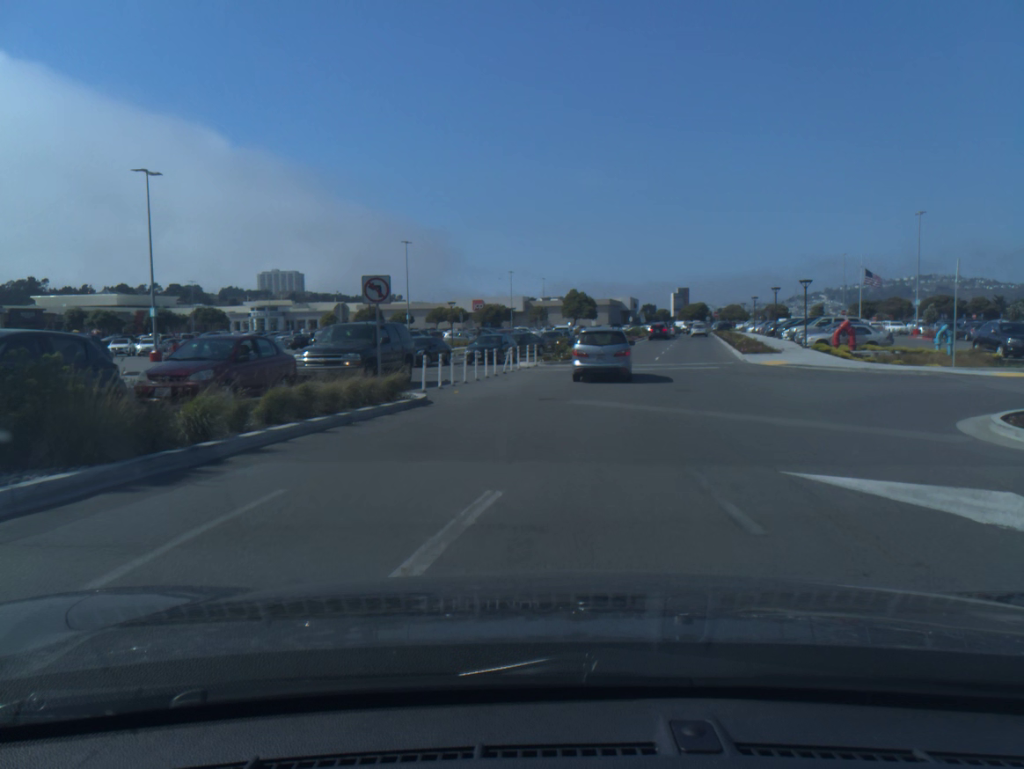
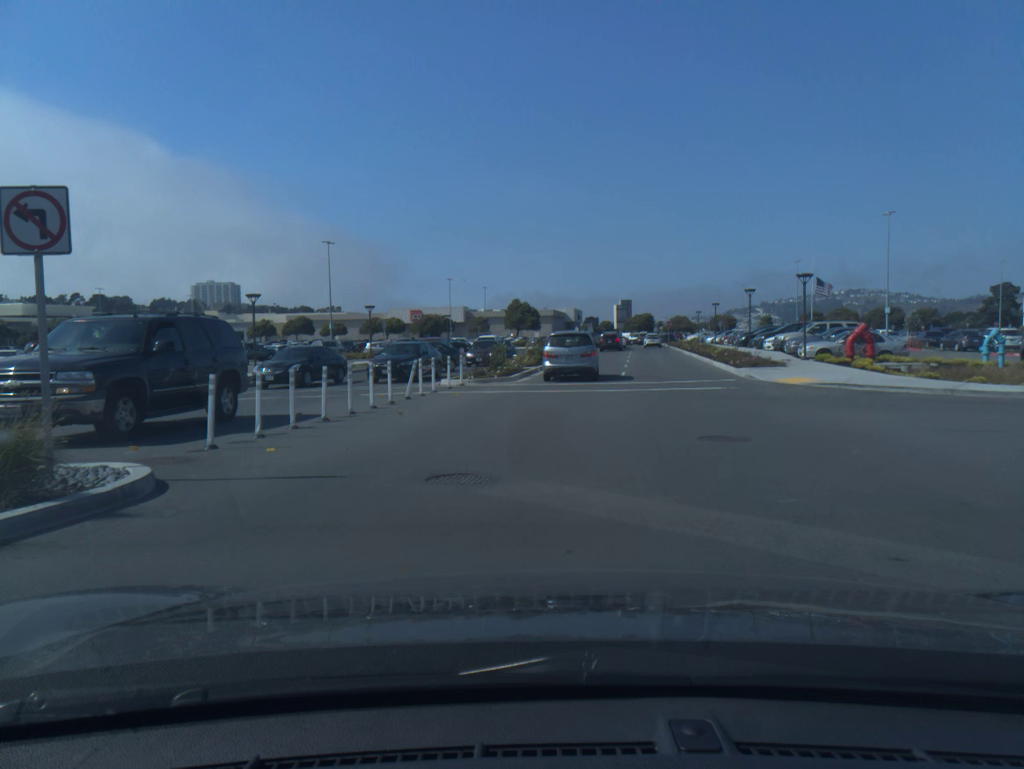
(+0.4, +9.6) m; +4°
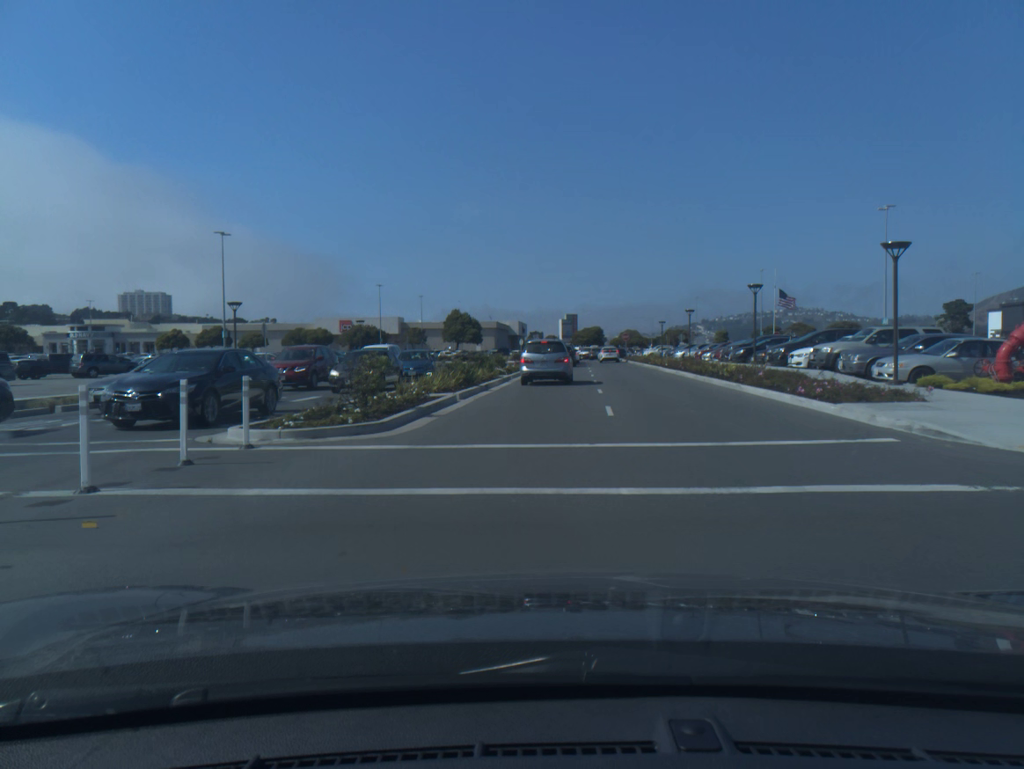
(+0.5, +13.8) m; +4°
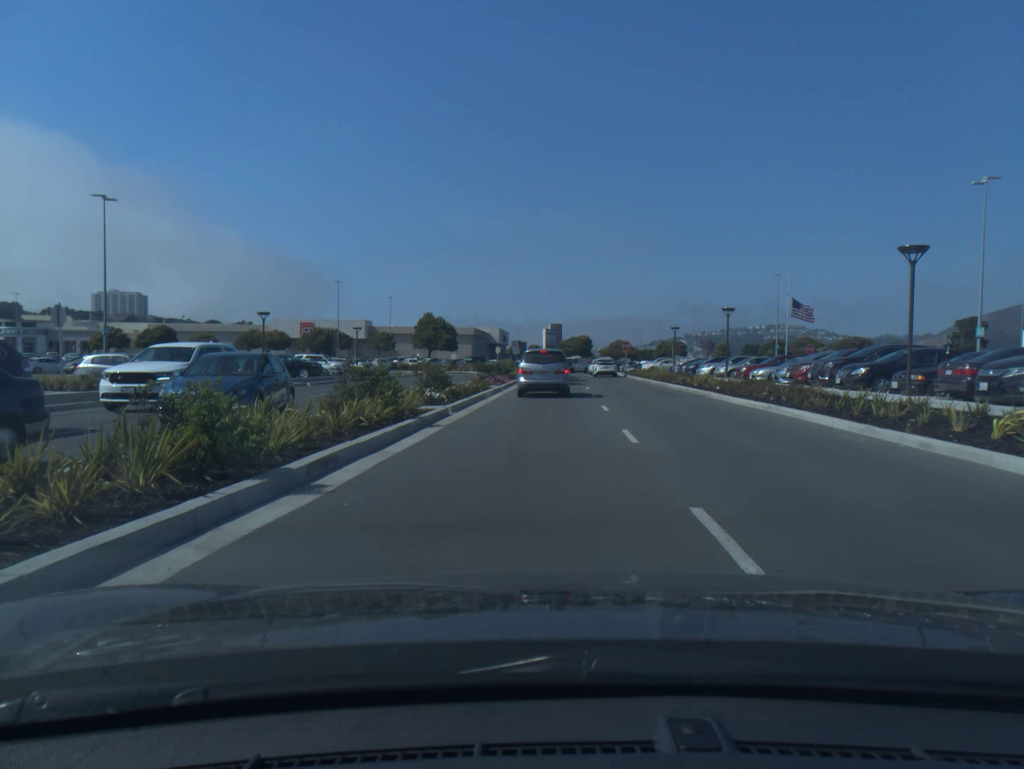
(+0.2, +17.4) m; +1°
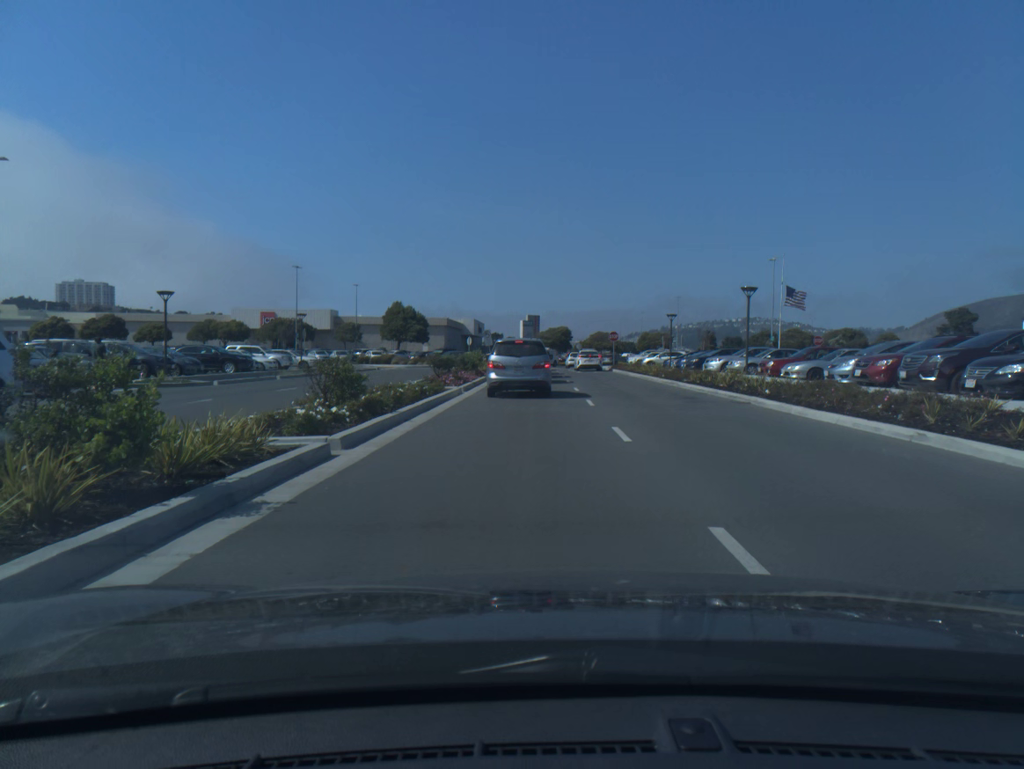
(+0.1, +8.4) m; +2°
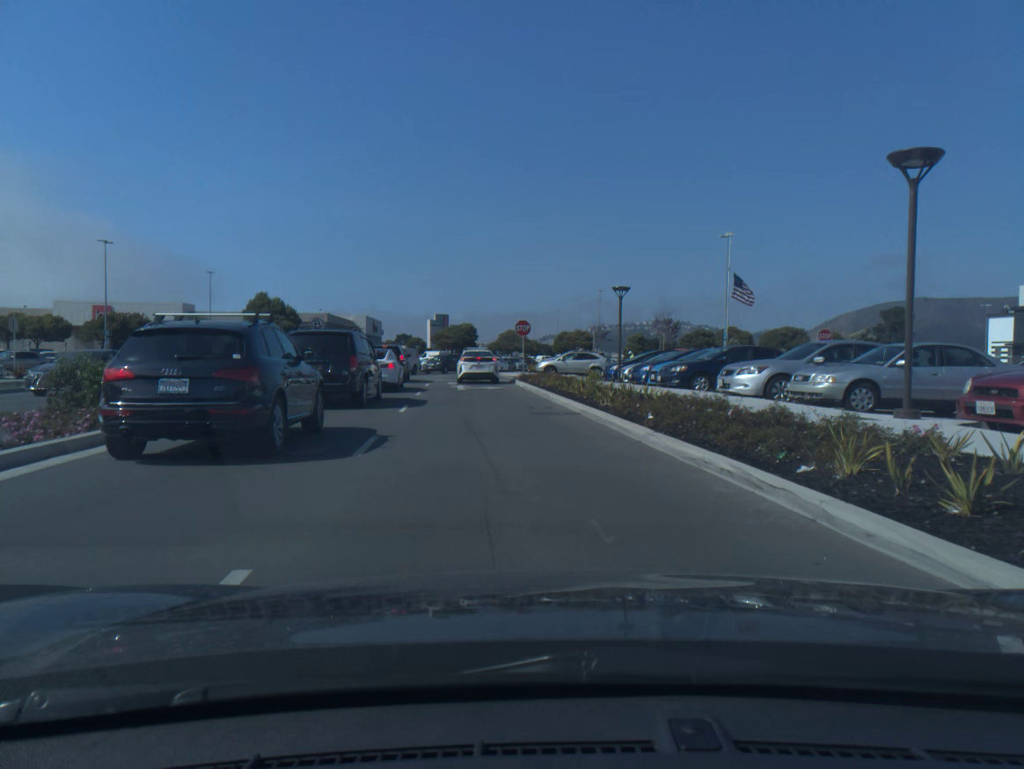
(+2.1, +23.0) m; +5°
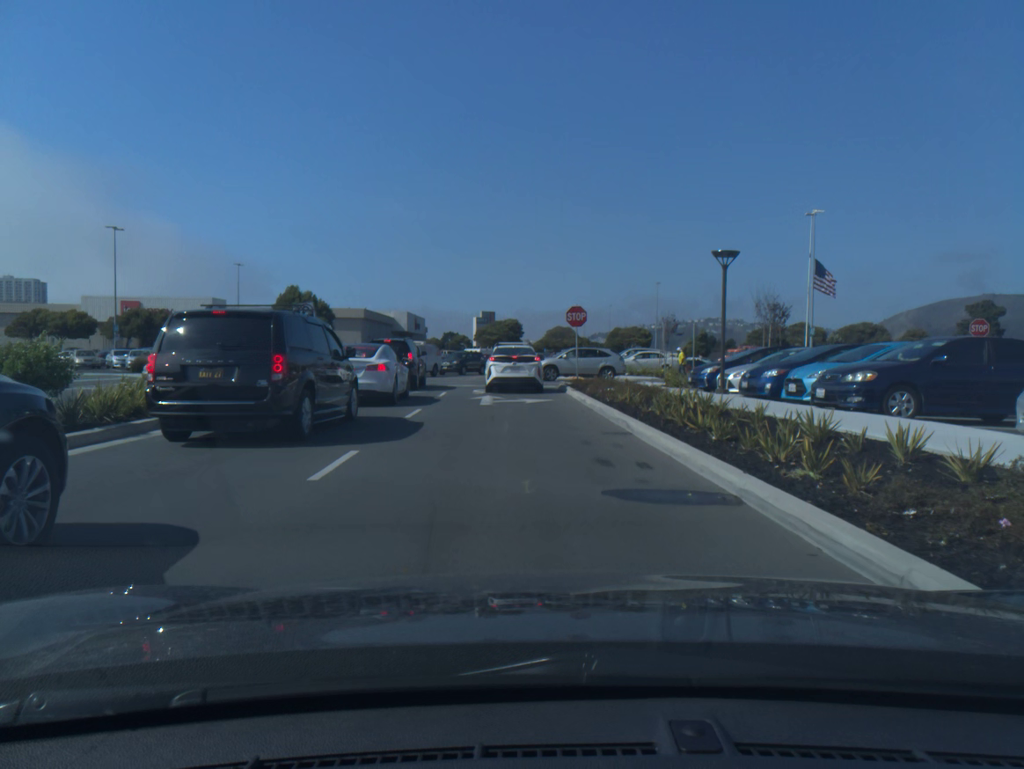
(-0.3, +9.6) m; -4°
